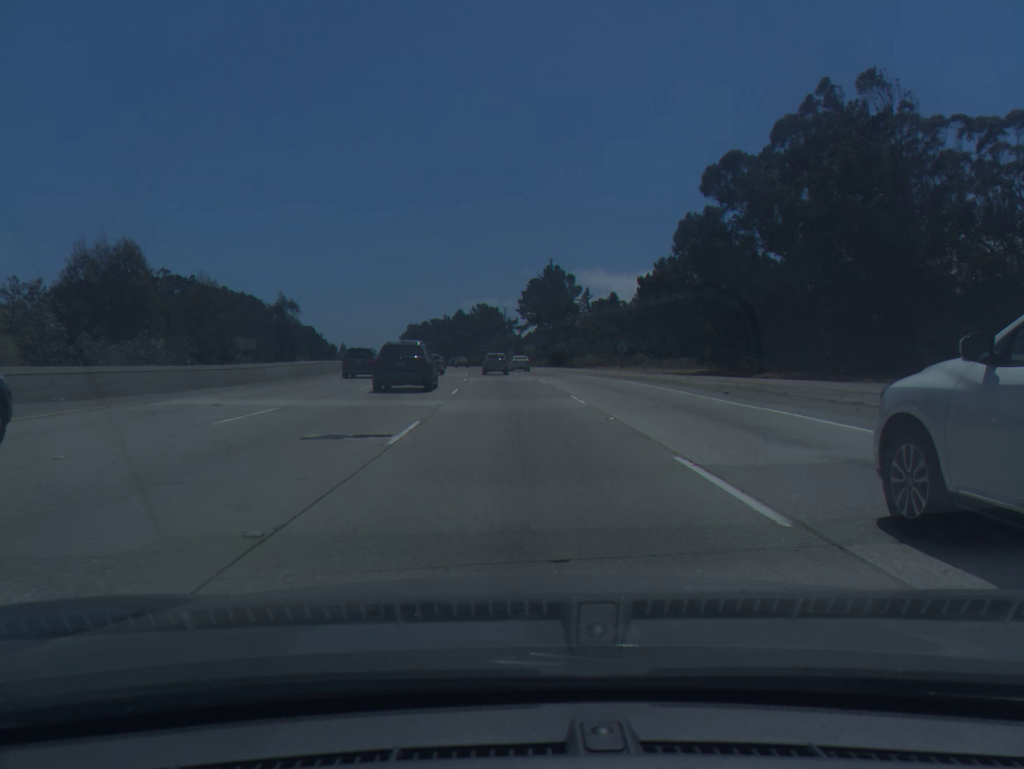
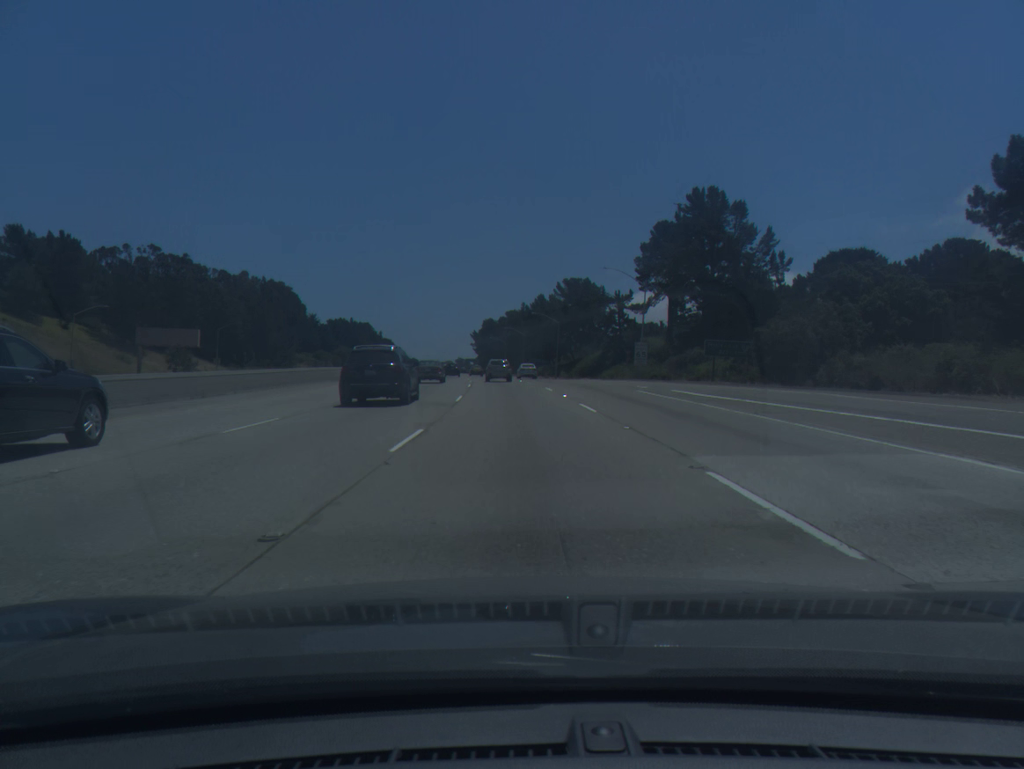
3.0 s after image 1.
(-4.8, +87.8) m; -6°
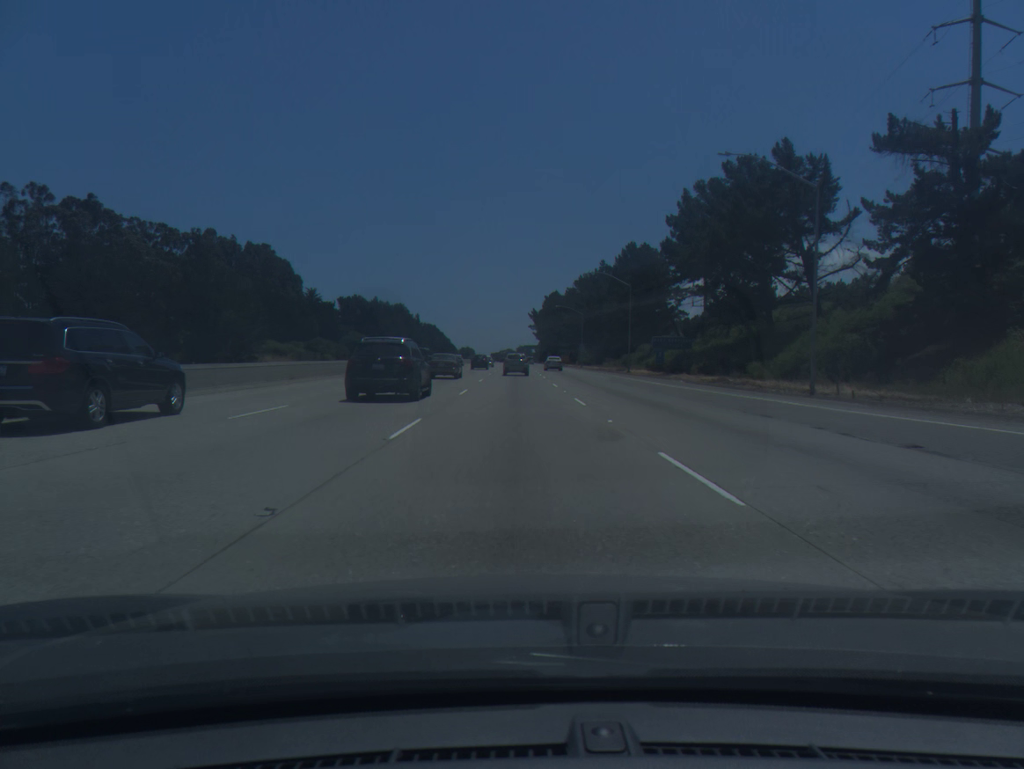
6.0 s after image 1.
(-3.8, +86.7) m; -4°
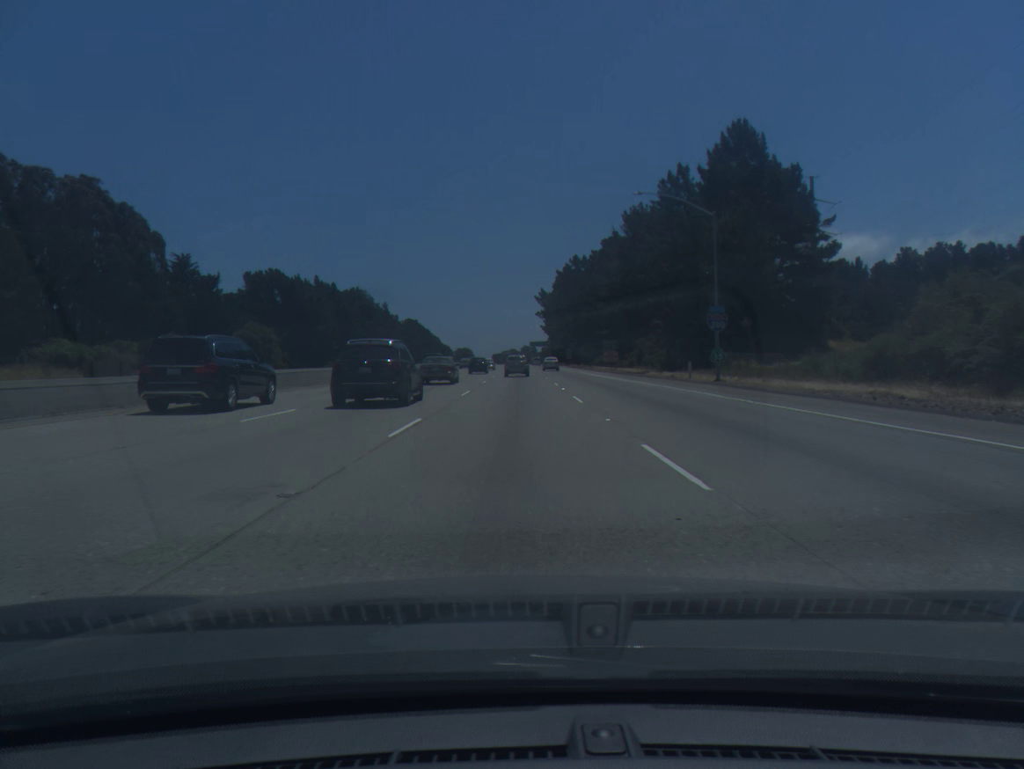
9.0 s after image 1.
(-0.2, +86.6) m; 0°
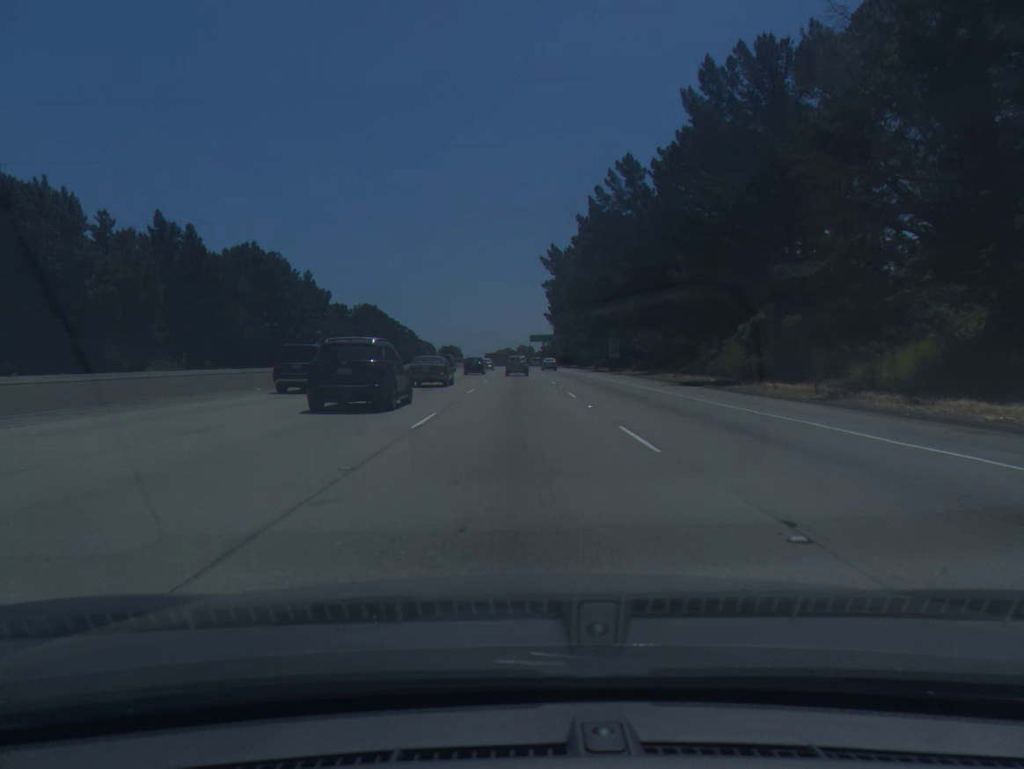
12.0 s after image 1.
(-0.2, +85.8) m; 0°
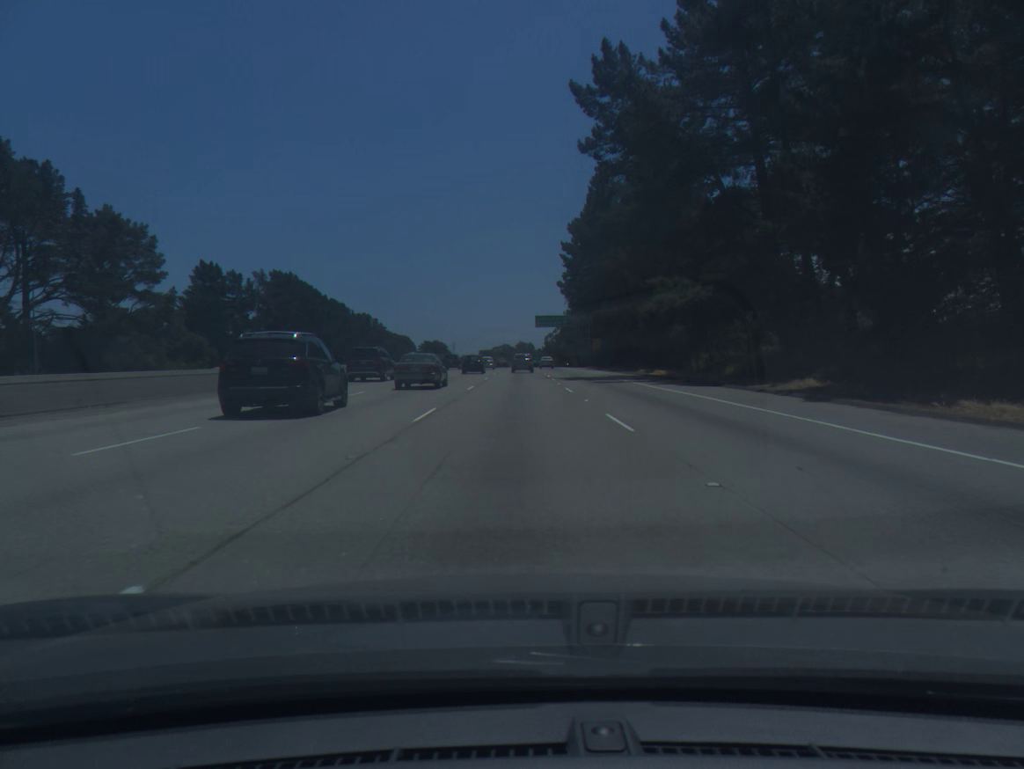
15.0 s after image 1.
(+0.2, +86.7) m; 0°
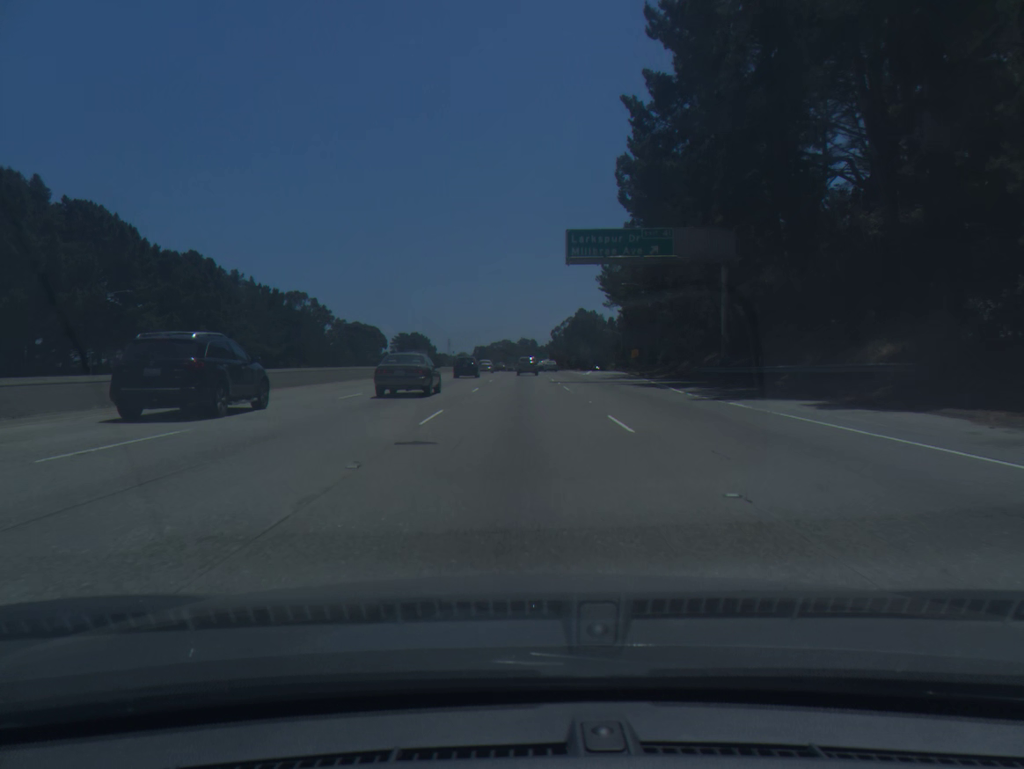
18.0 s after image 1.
(0.0, +88.0) m; 0°
